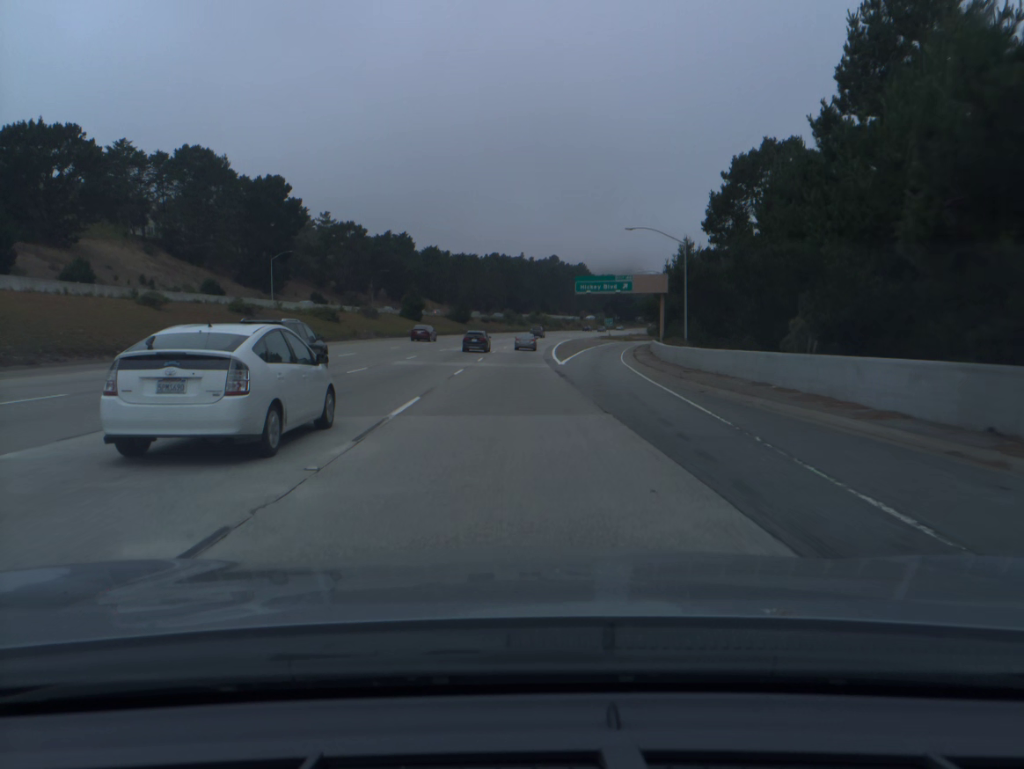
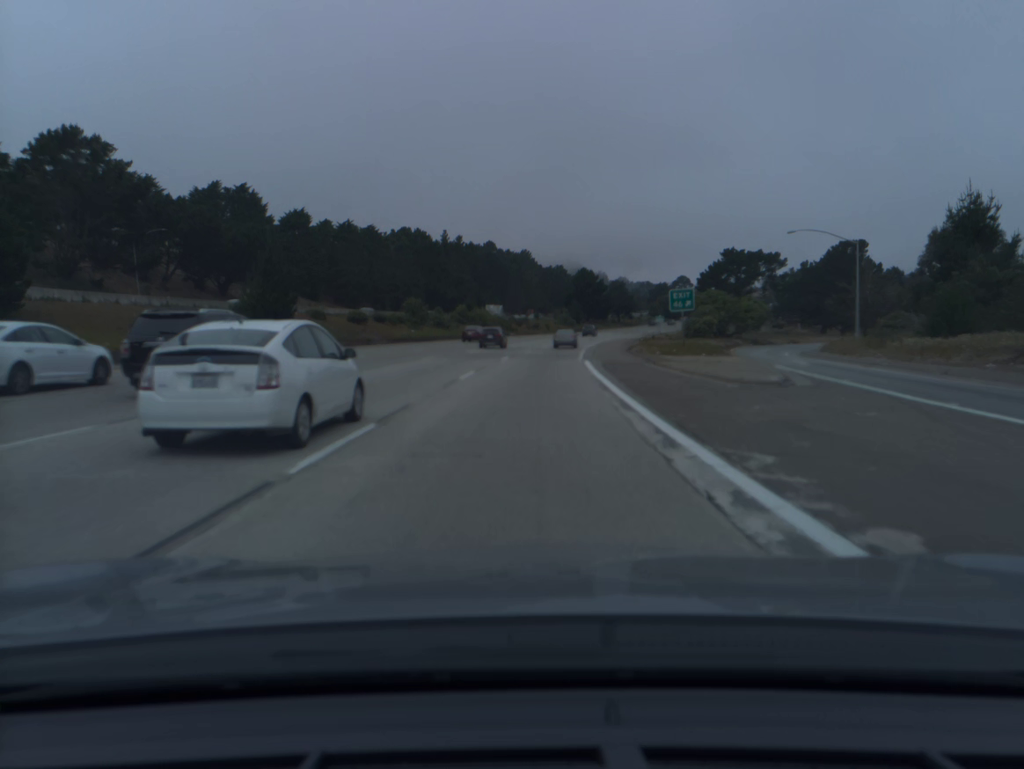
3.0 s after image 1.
(+2.3, +92.7) m; +5°
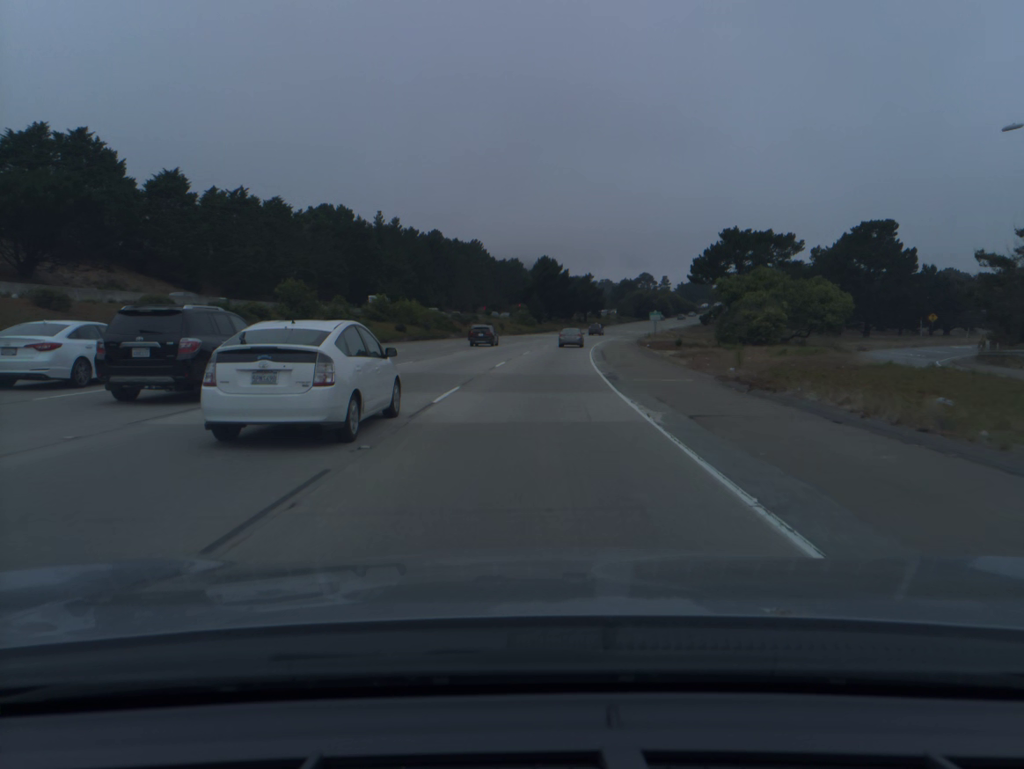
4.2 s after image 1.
(+1.0, +36.2) m; +3°
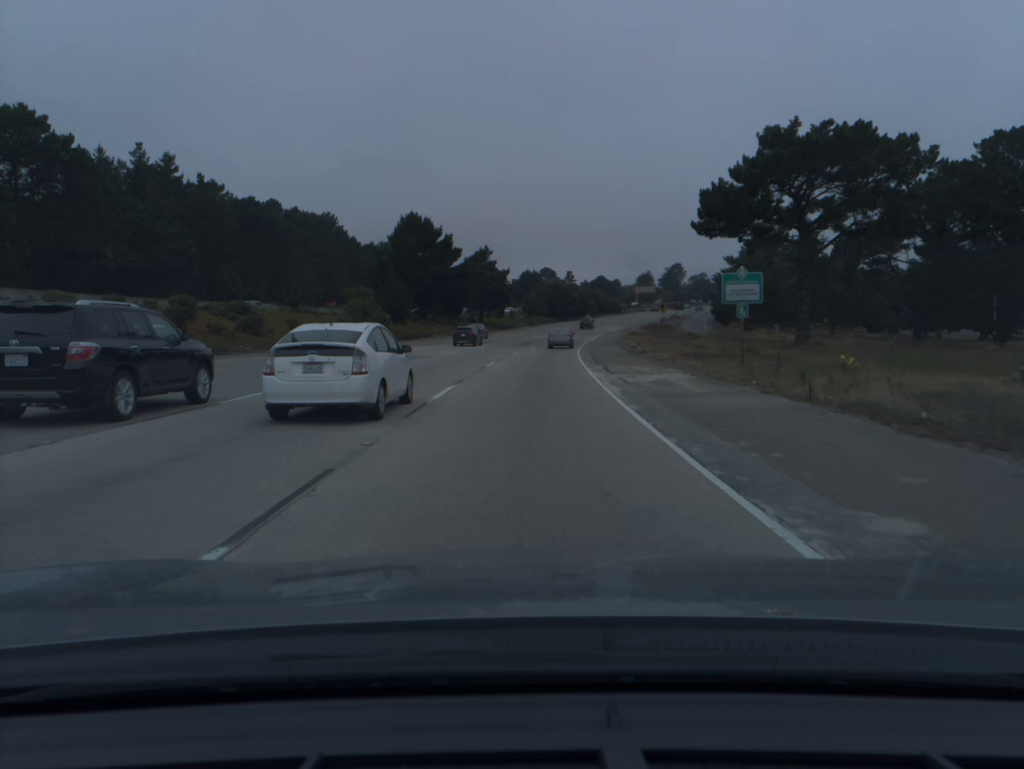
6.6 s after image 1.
(+5.1, +71.6) m; +8°
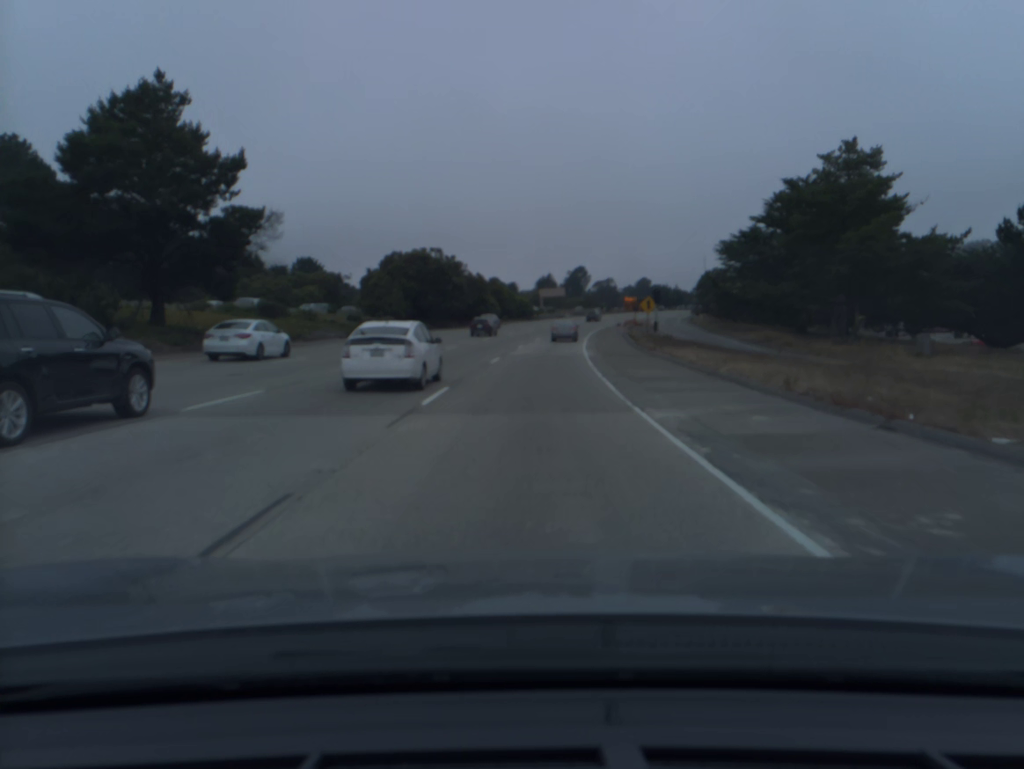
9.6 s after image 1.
(+6.1, +88.3) m; +8°
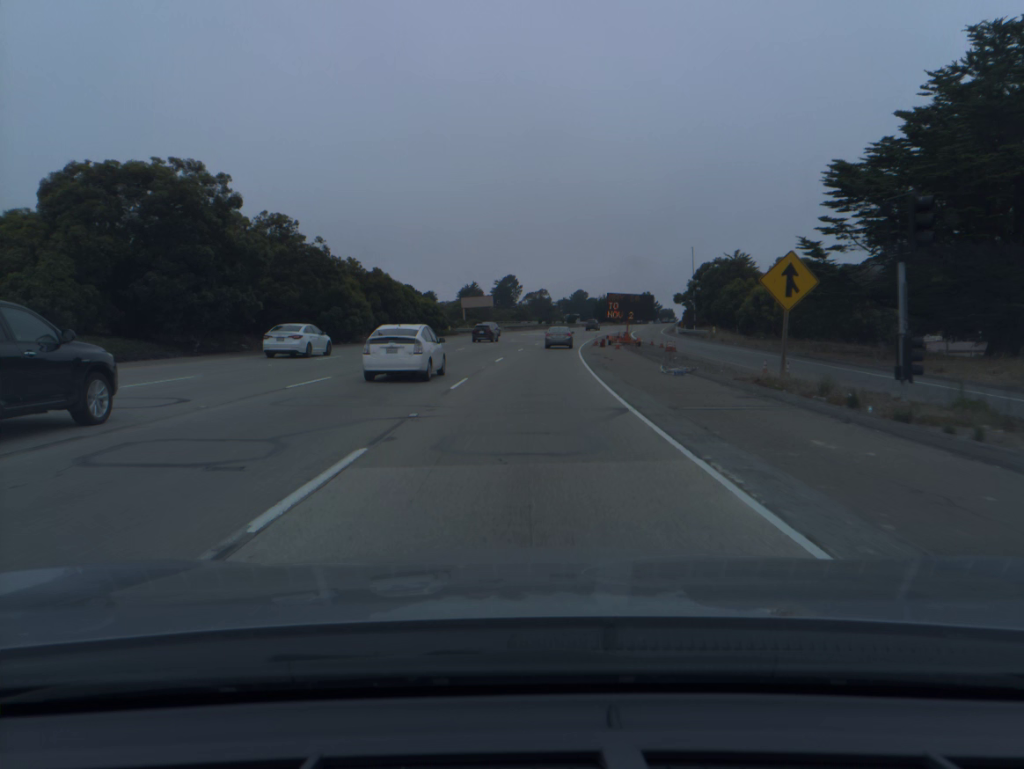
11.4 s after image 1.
(+2.3, +52.0) m; +5°
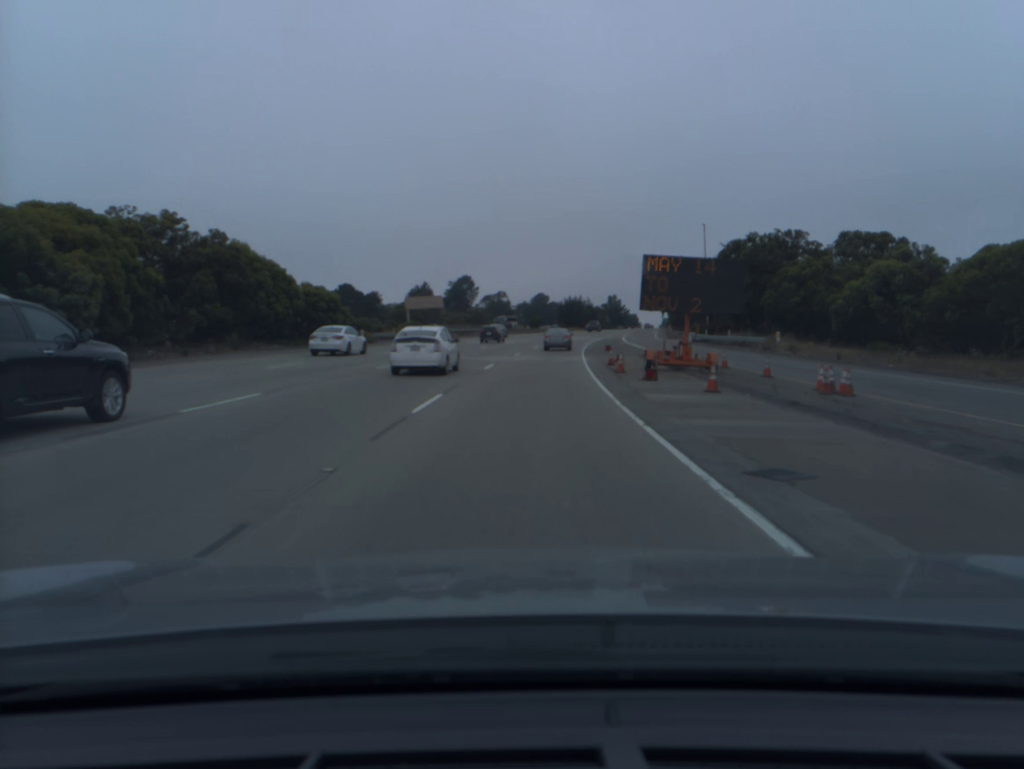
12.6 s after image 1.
(+0.9, +34.1) m; +3°
